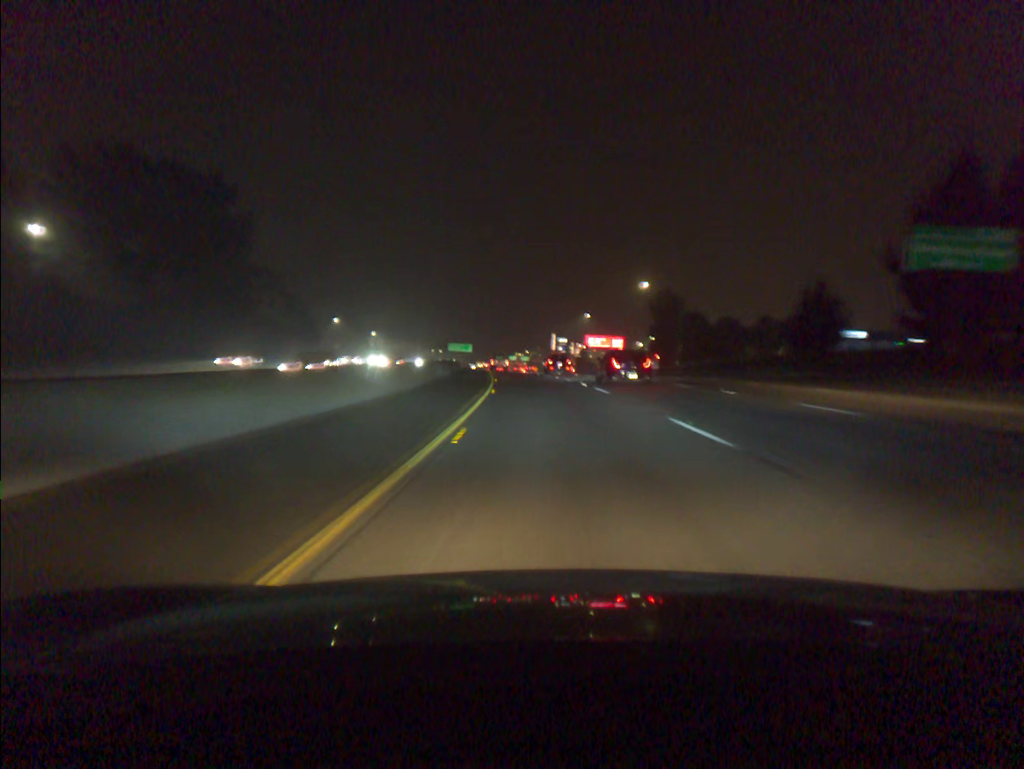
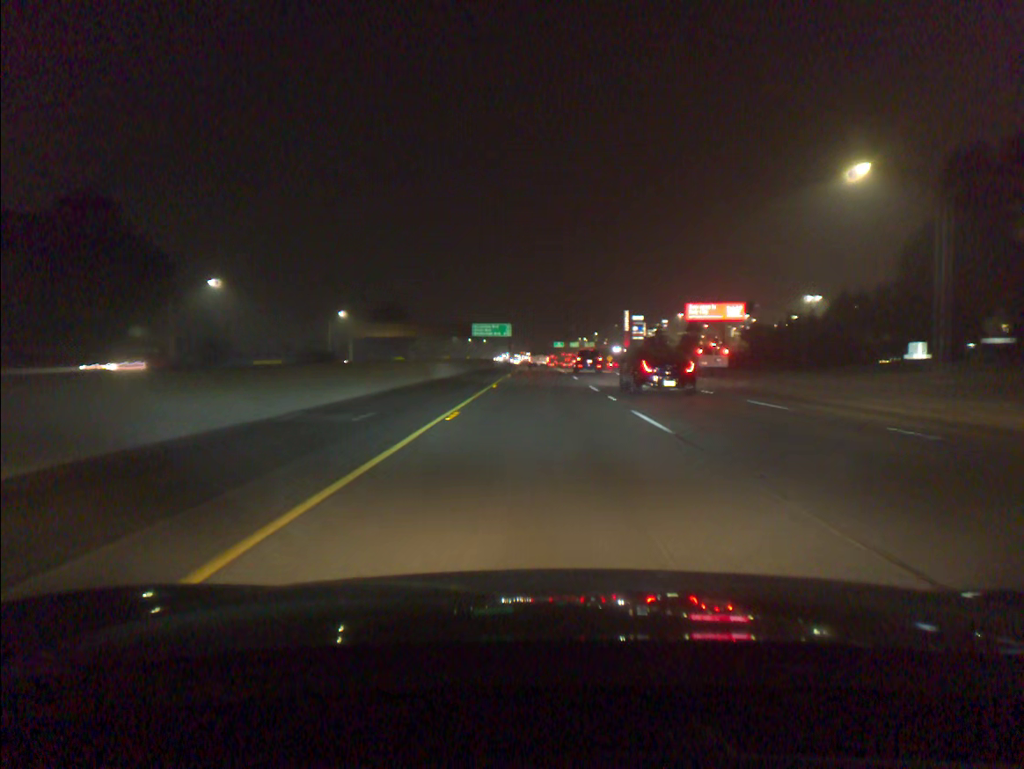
(-4.9, +98.5) m; -4°
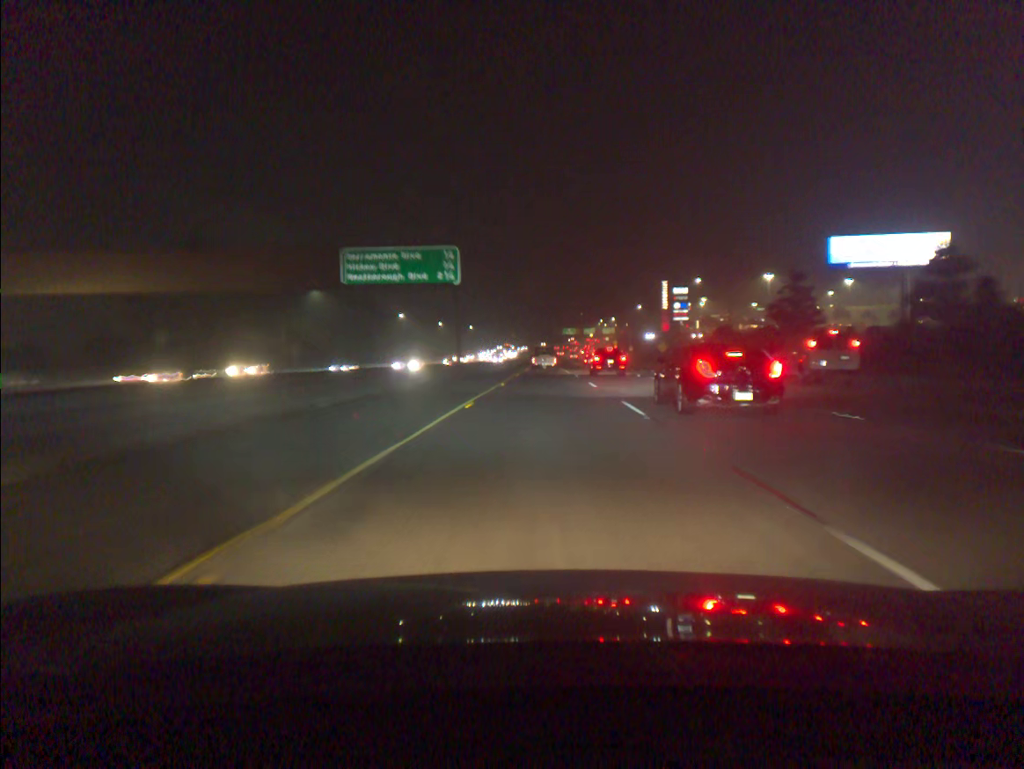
(-0.4, +99.2) m; 0°
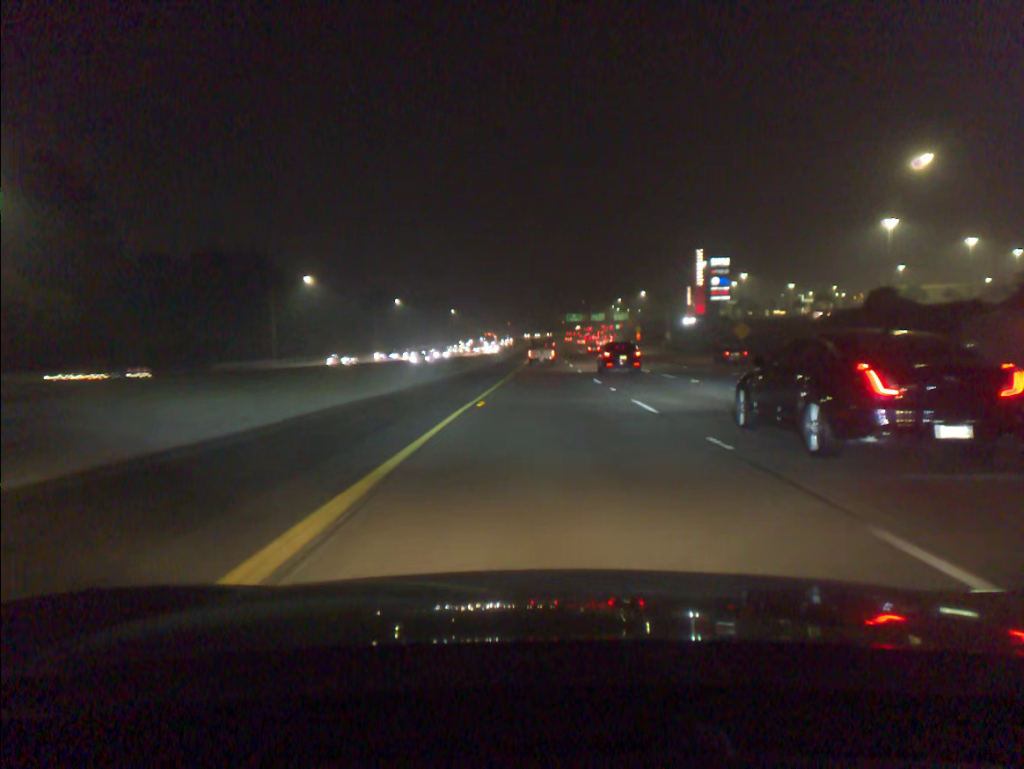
(0.0, +58.7) m; 0°
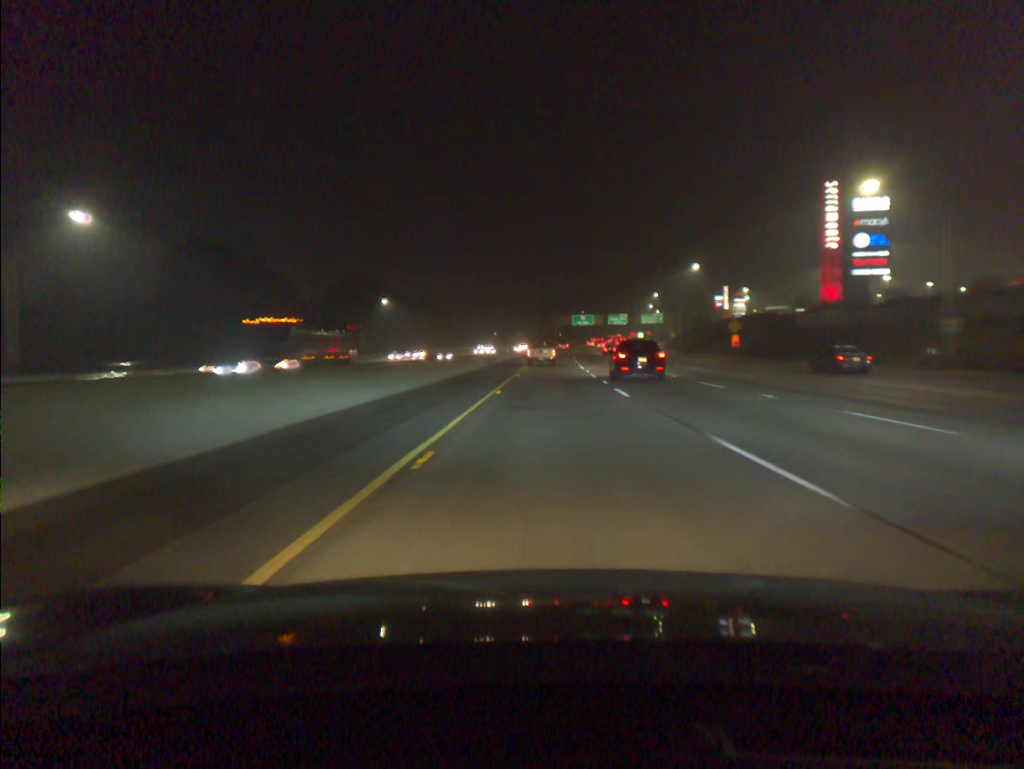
(+0.2, +96.8) m; 0°
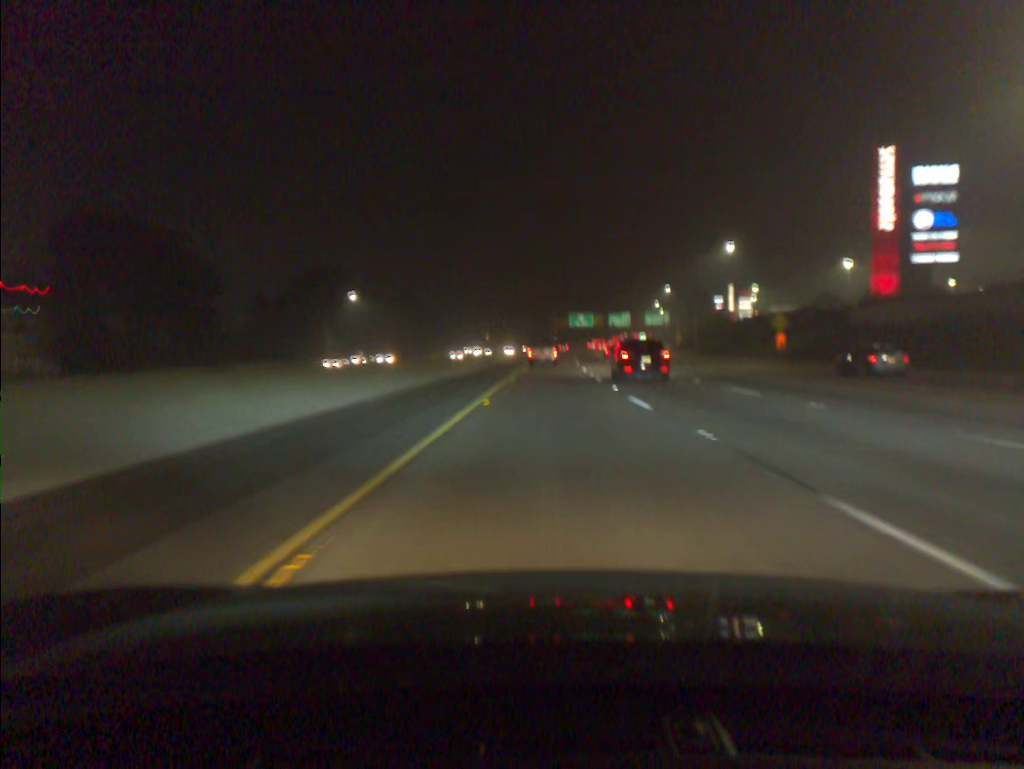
(+0.1, +19.3) m; 0°
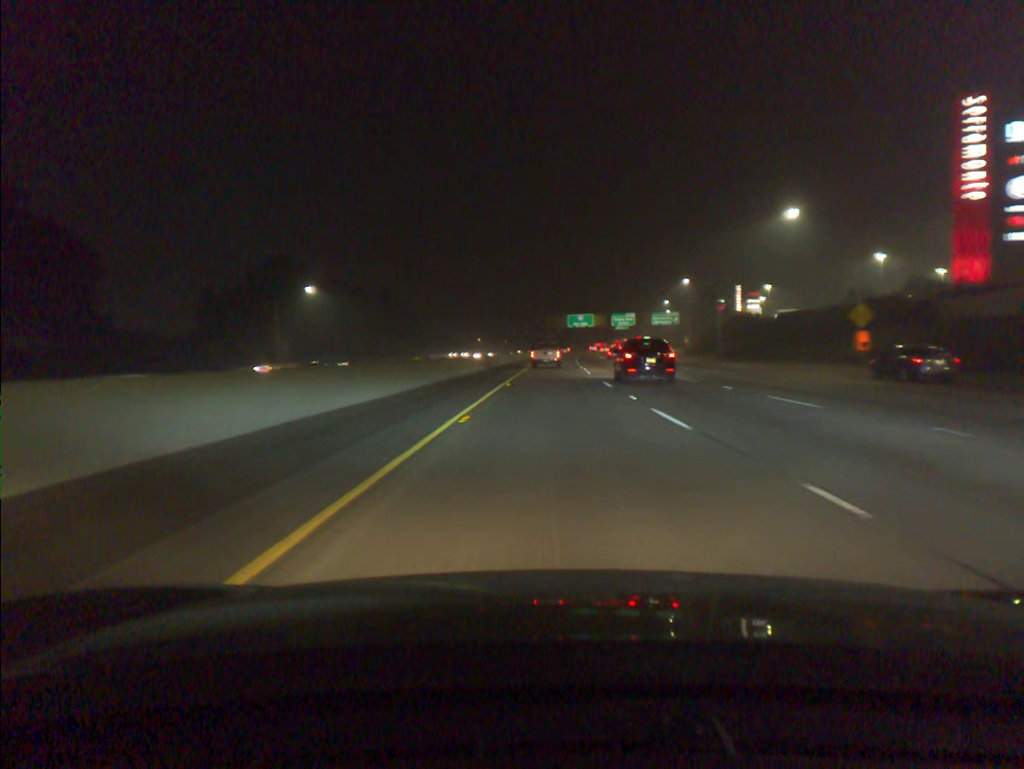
(+0.1, +19.3) m; 0°
